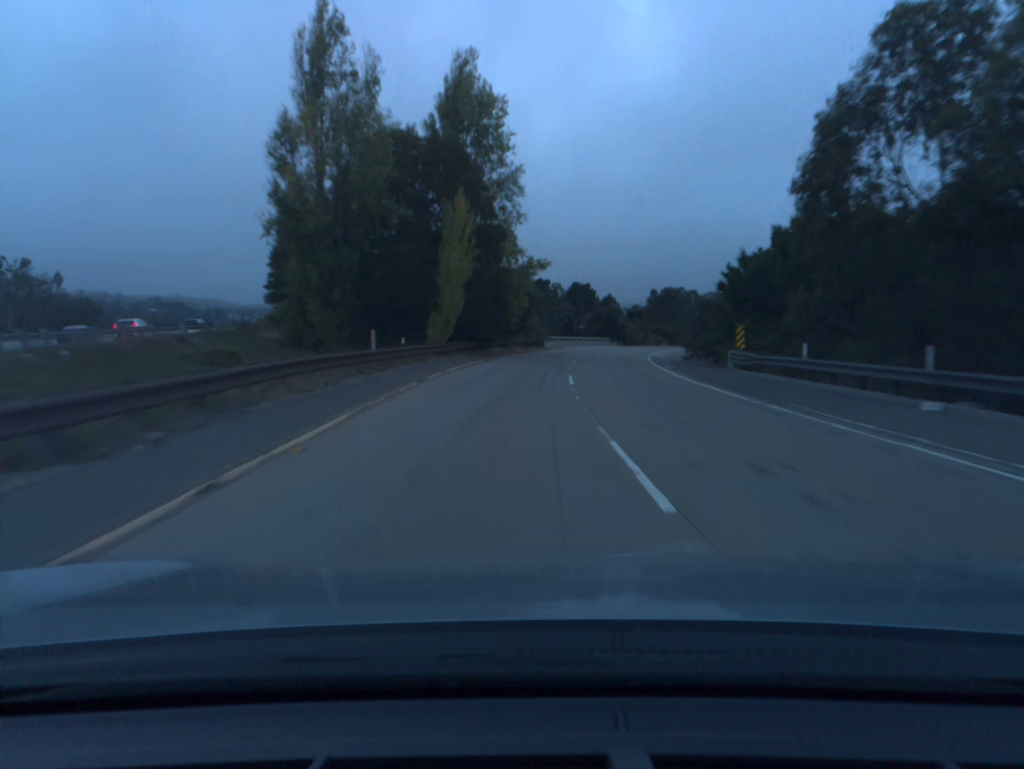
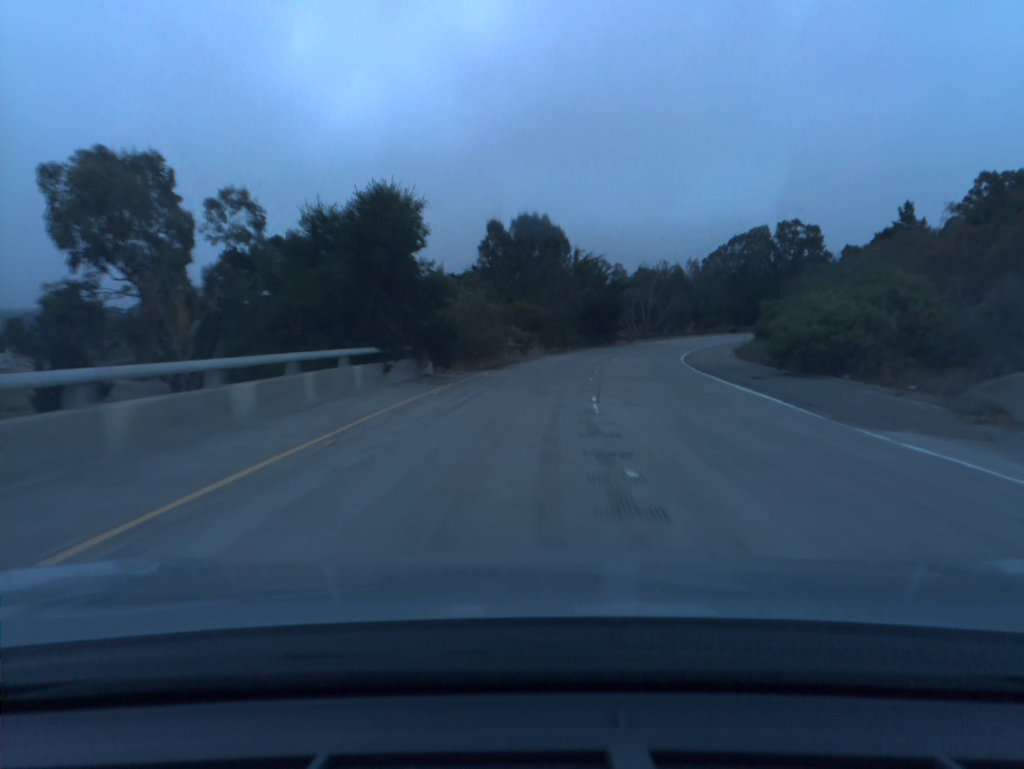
(+8.4, +80.6) m; +14°
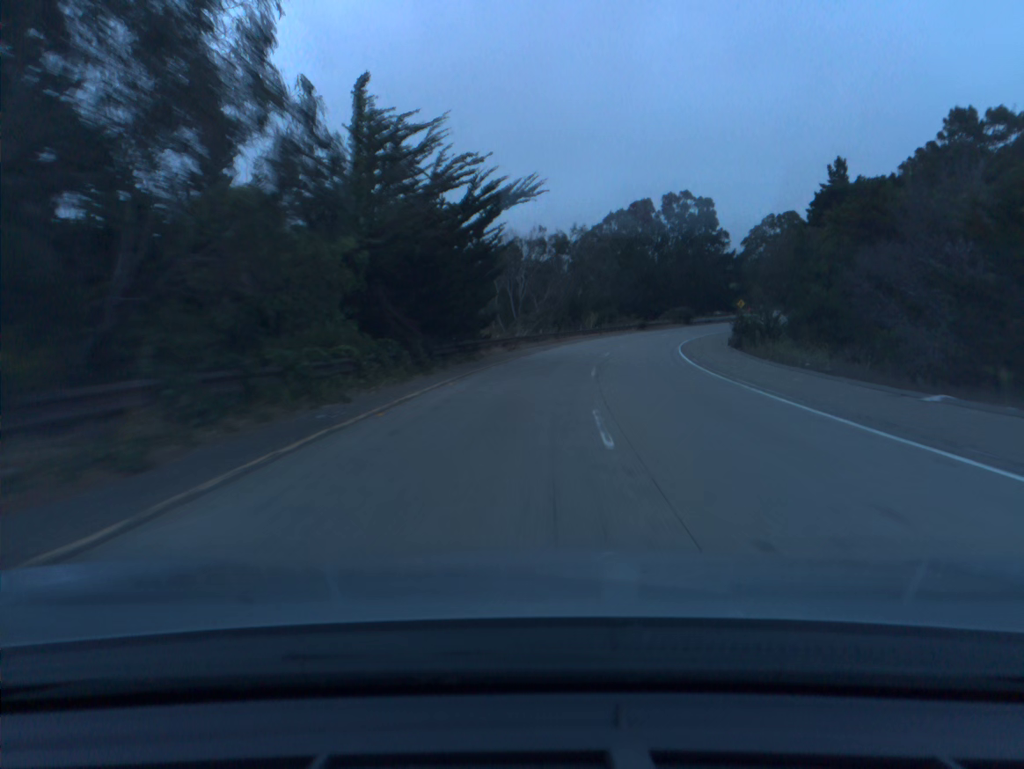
(+4.6, +48.2) m; +11°
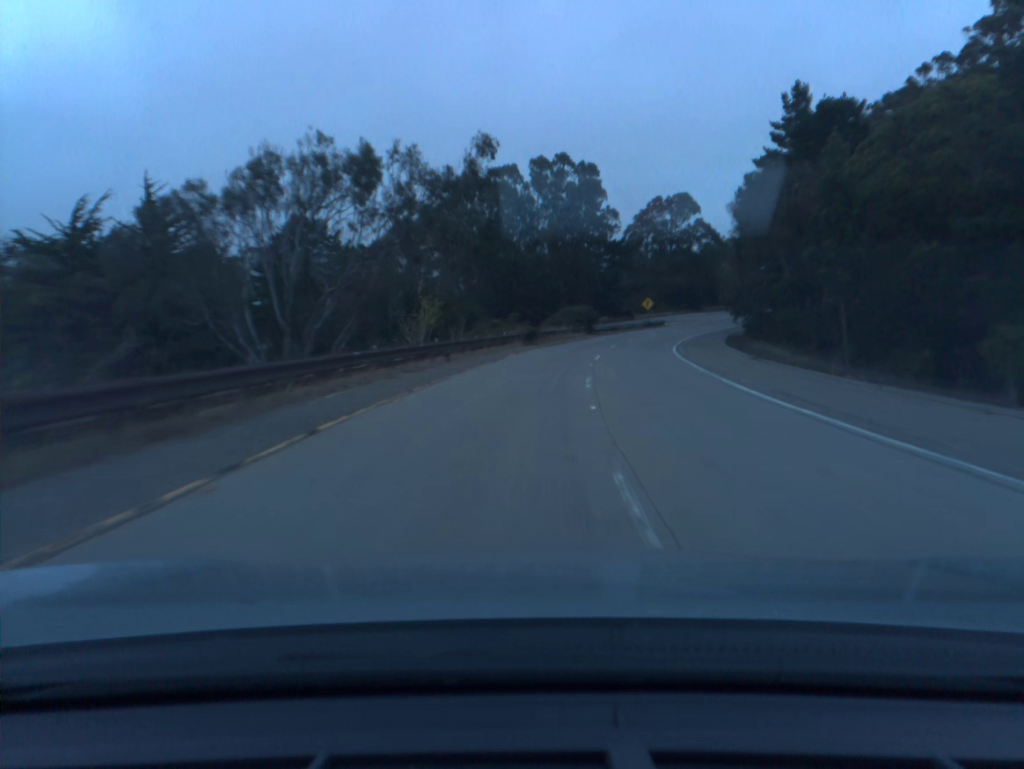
(+4.5, +49.2) m; +11°
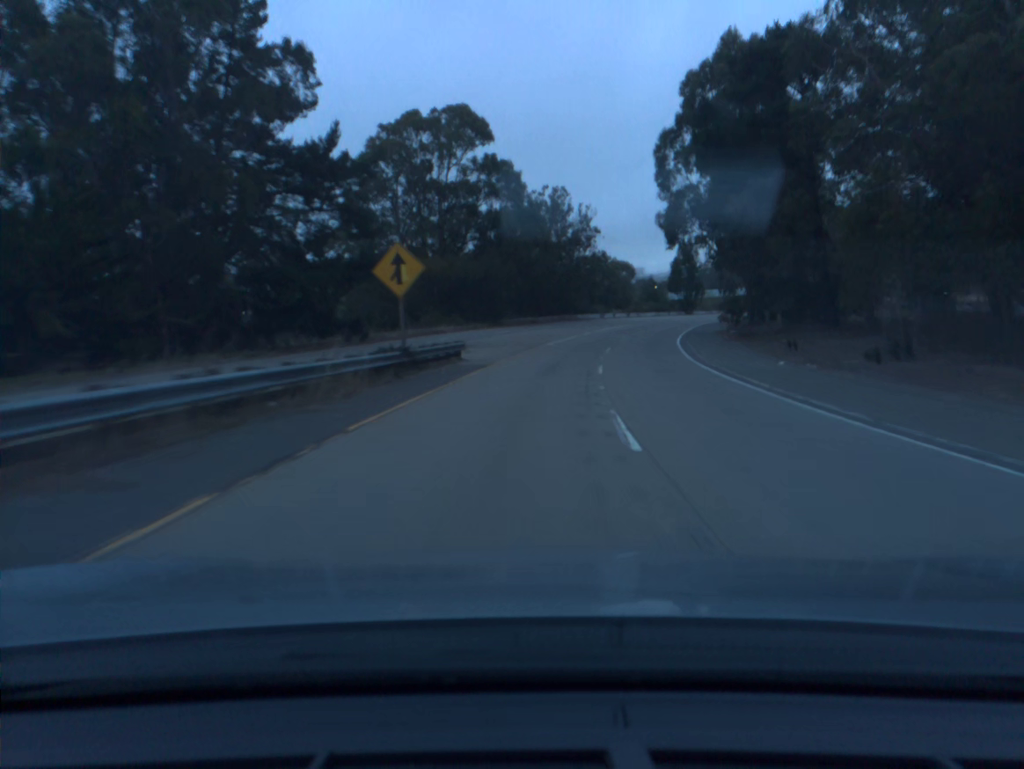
(+12.1, +81.9) m; +18°
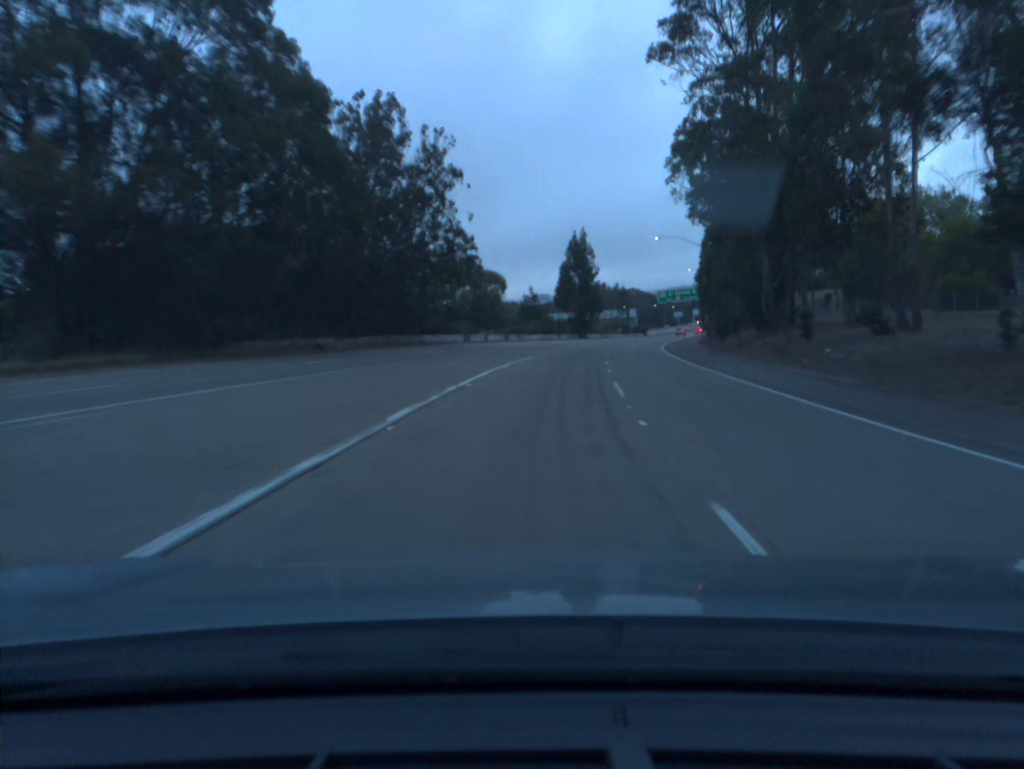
(+4.4, +50.6) m; +10°
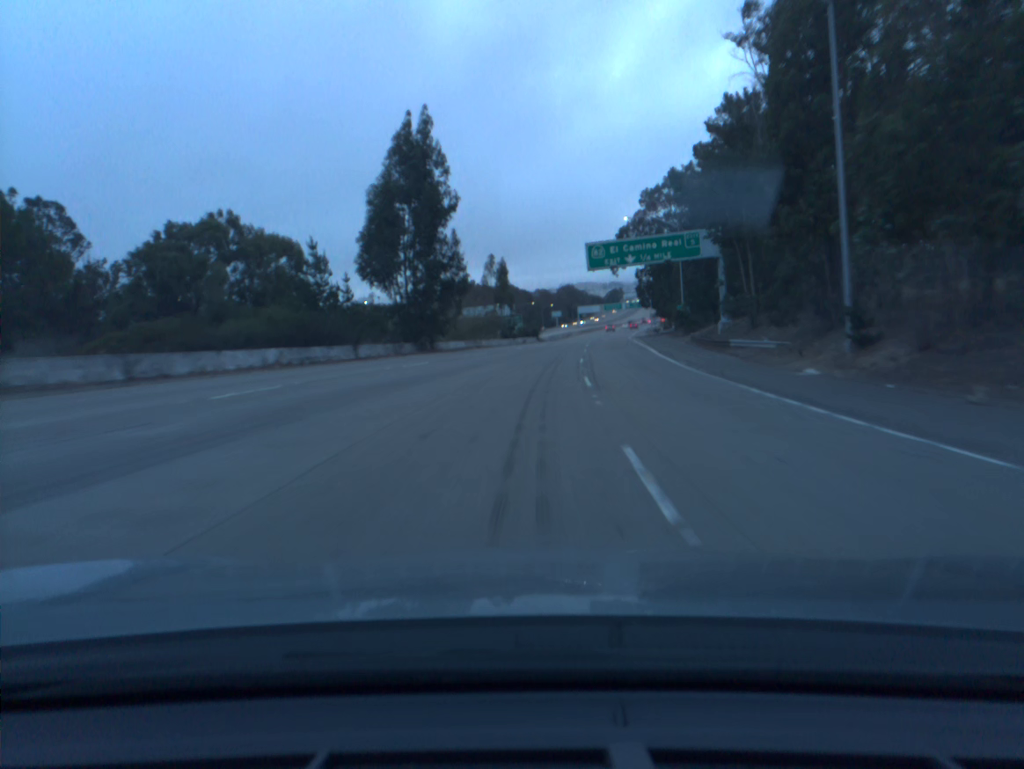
(+6.8, +69.7) m; +10°
